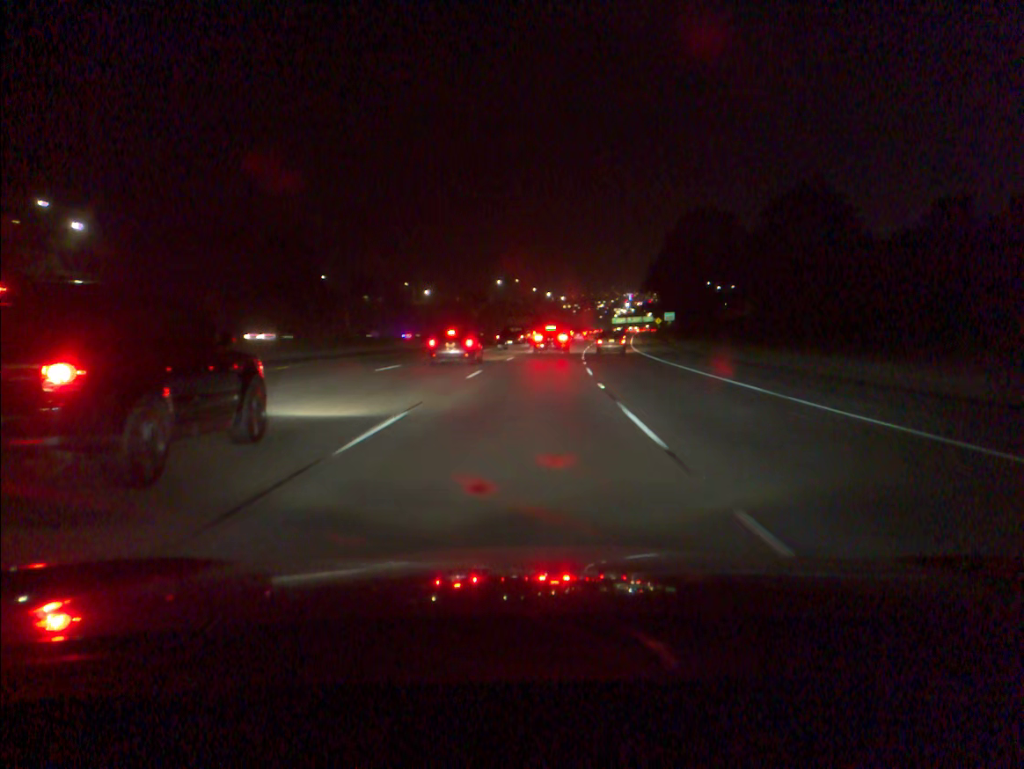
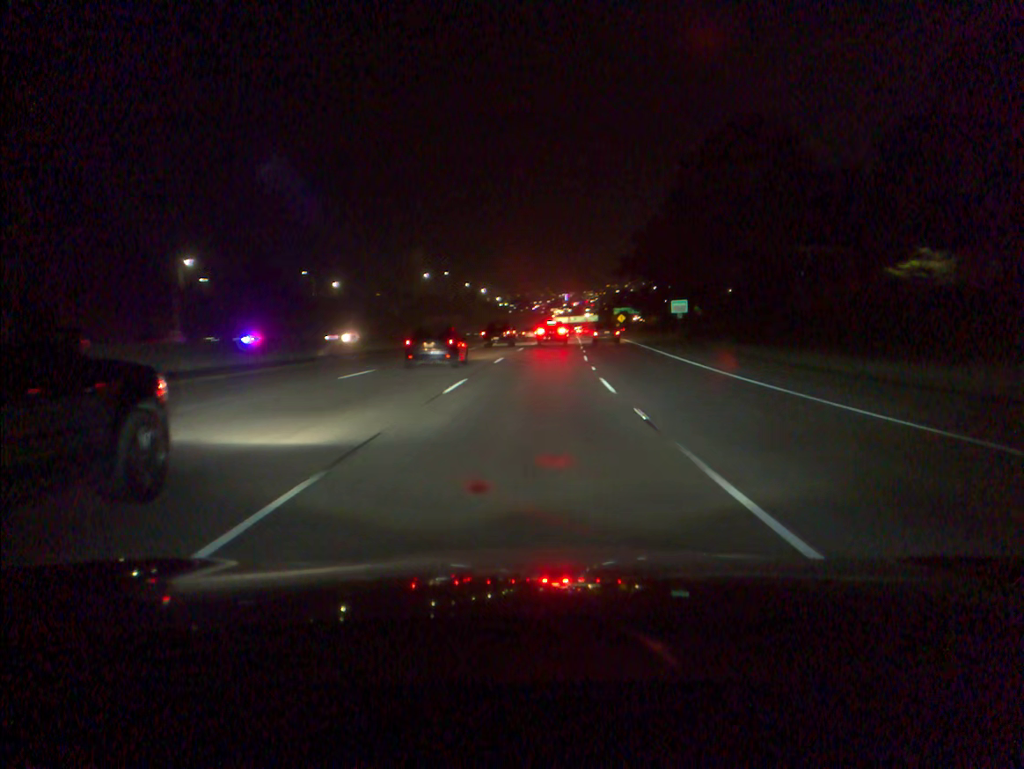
(+1.8, +48.6) m; +5°
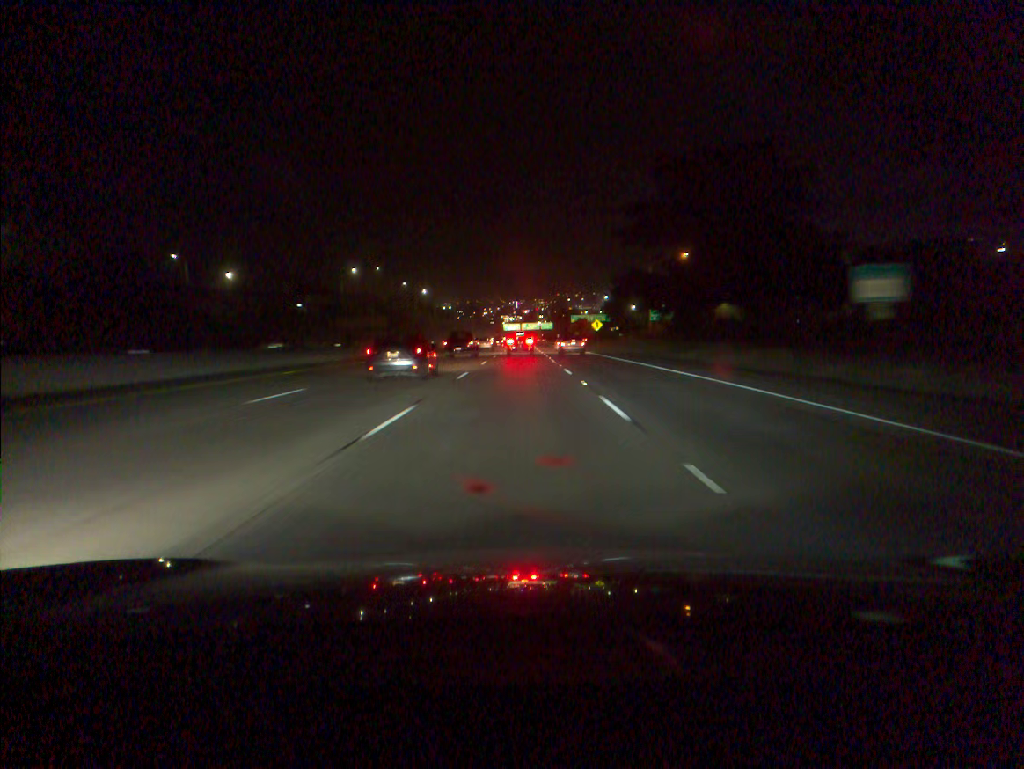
(+1.9, +49.1) m; +4°
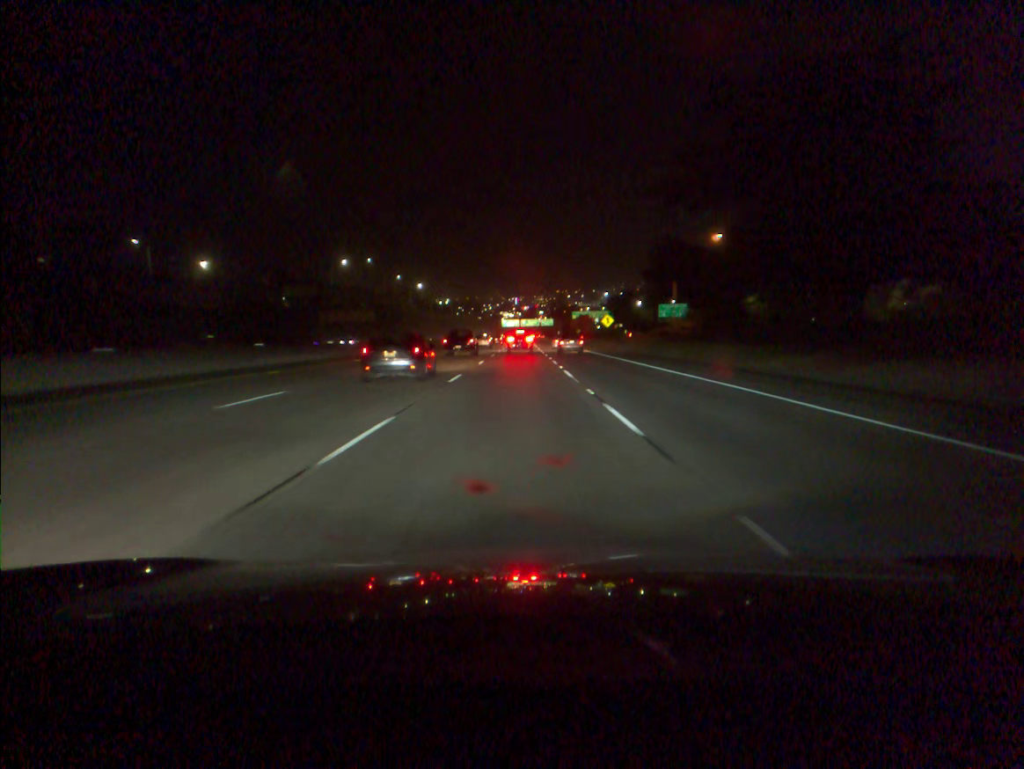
(0.0, +16.4) m; 0°
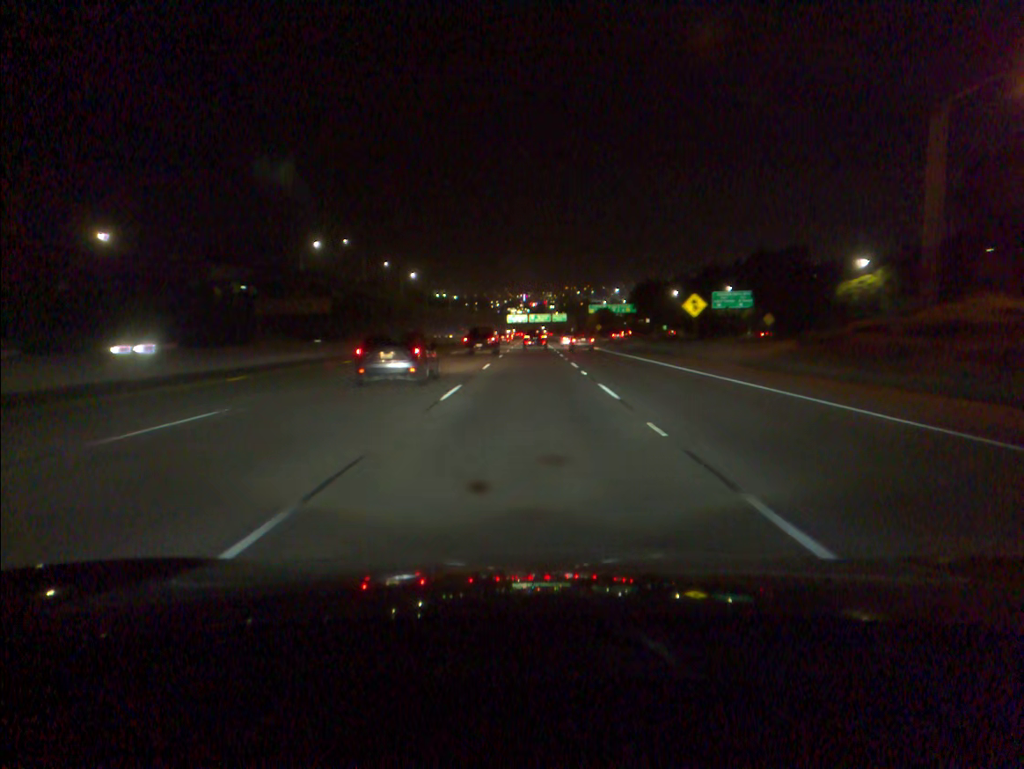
(-0.3, +49.2) m; -1°
